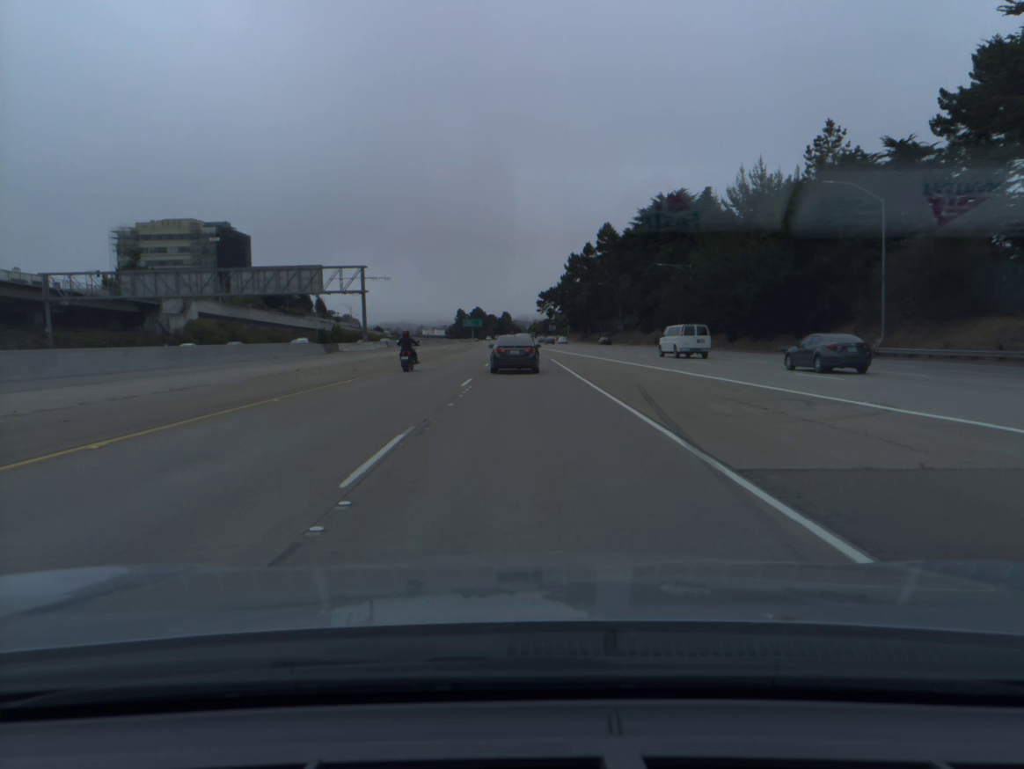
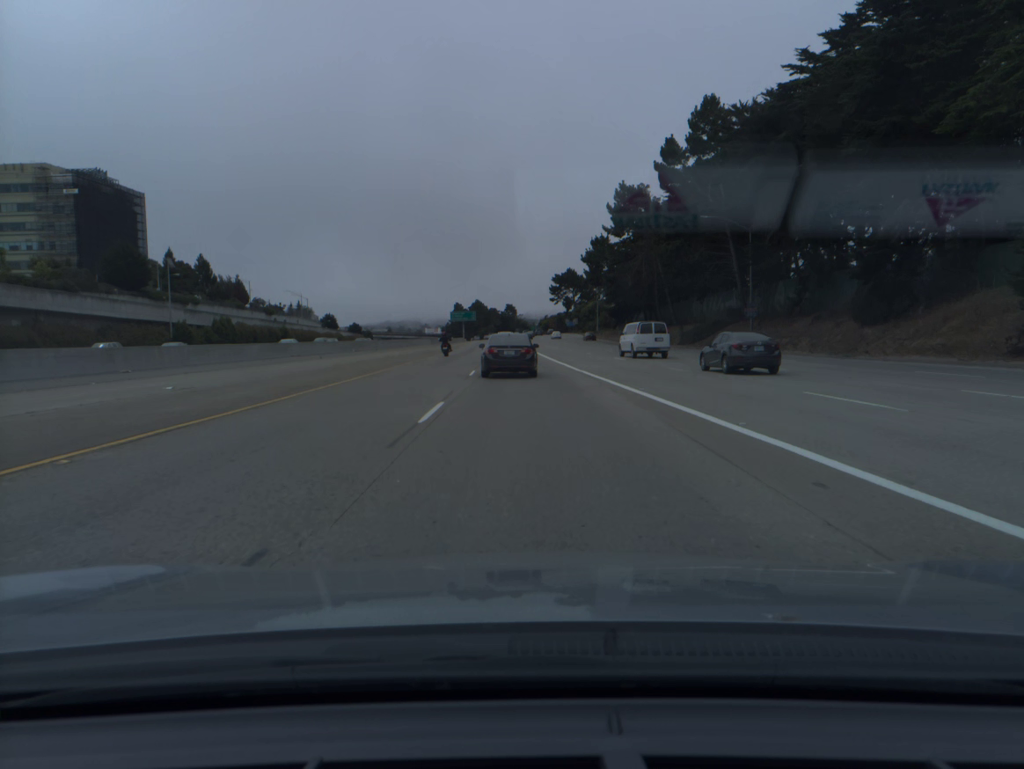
(-0.5, +83.1) m; 0°
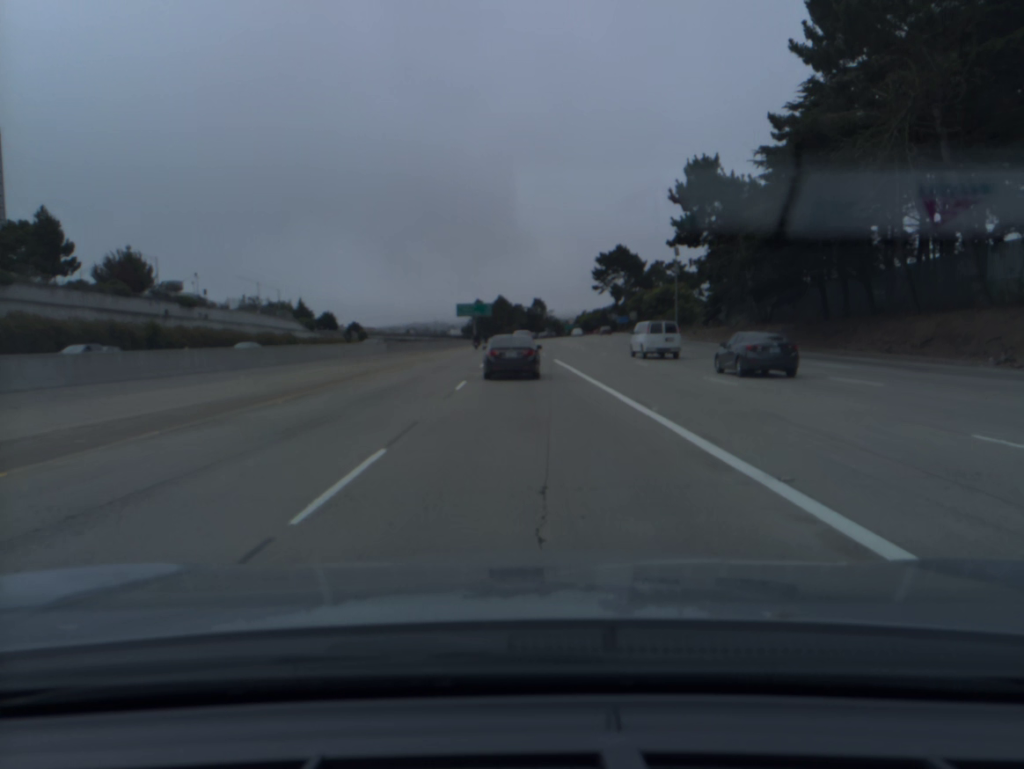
(-1.2, +65.2) m; -2°
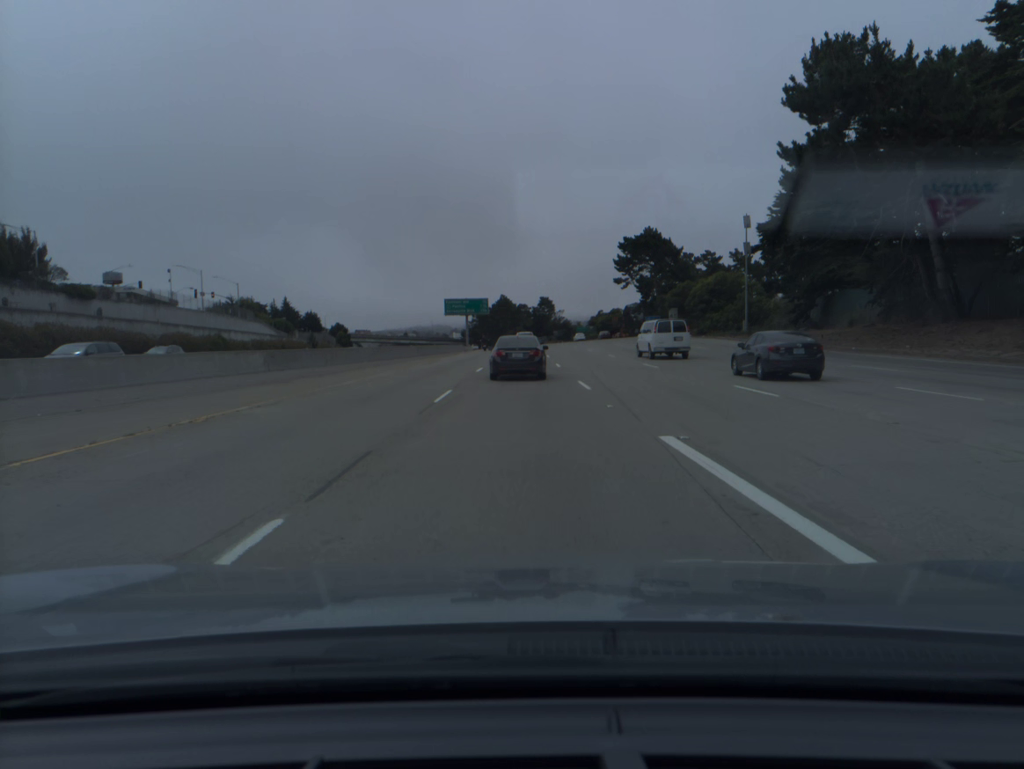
(-0.1, +32.8) m; 0°
